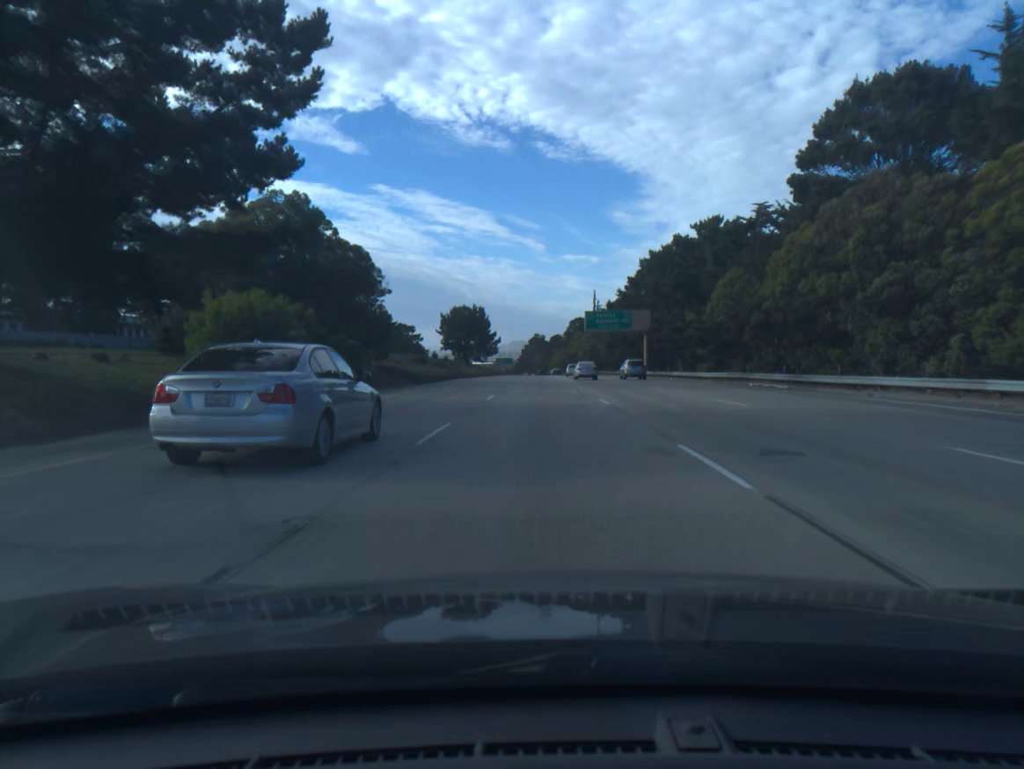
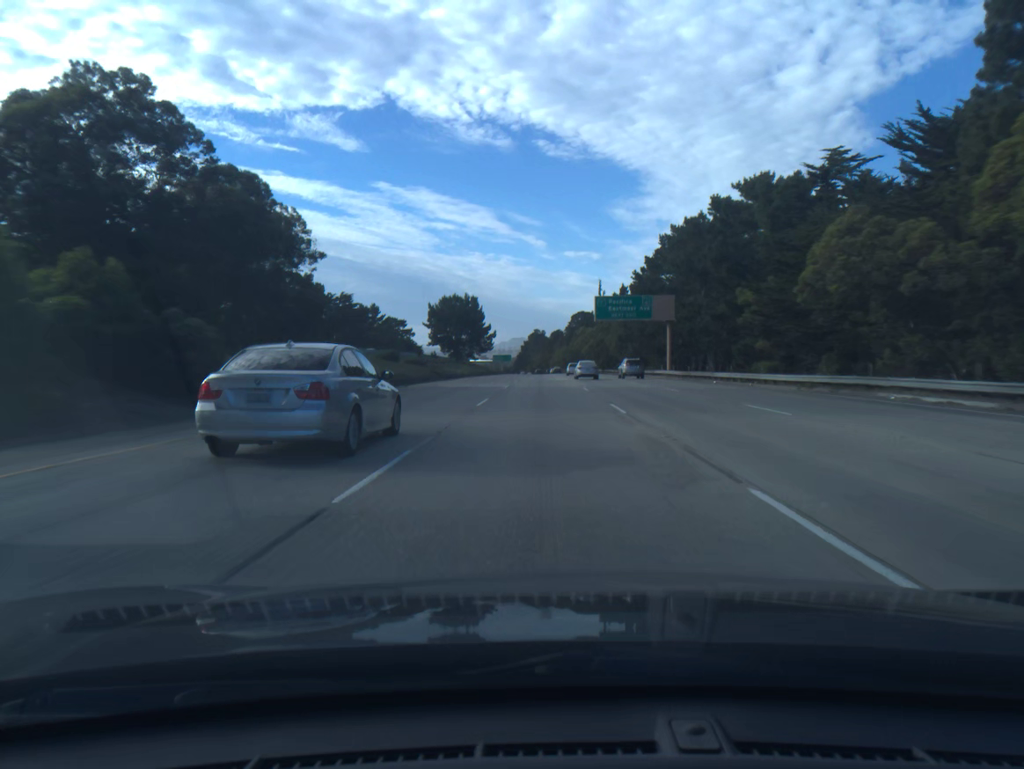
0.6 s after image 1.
(0.0, +18.4) m; 0°
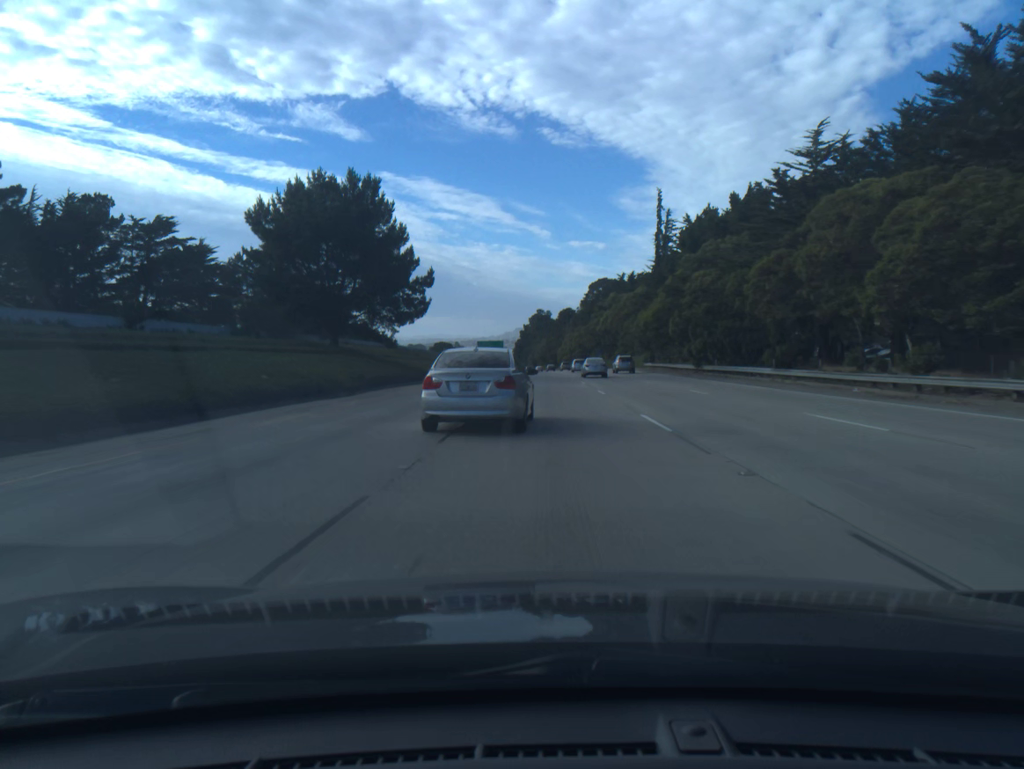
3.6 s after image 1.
(-0.1, +92.4) m; 0°
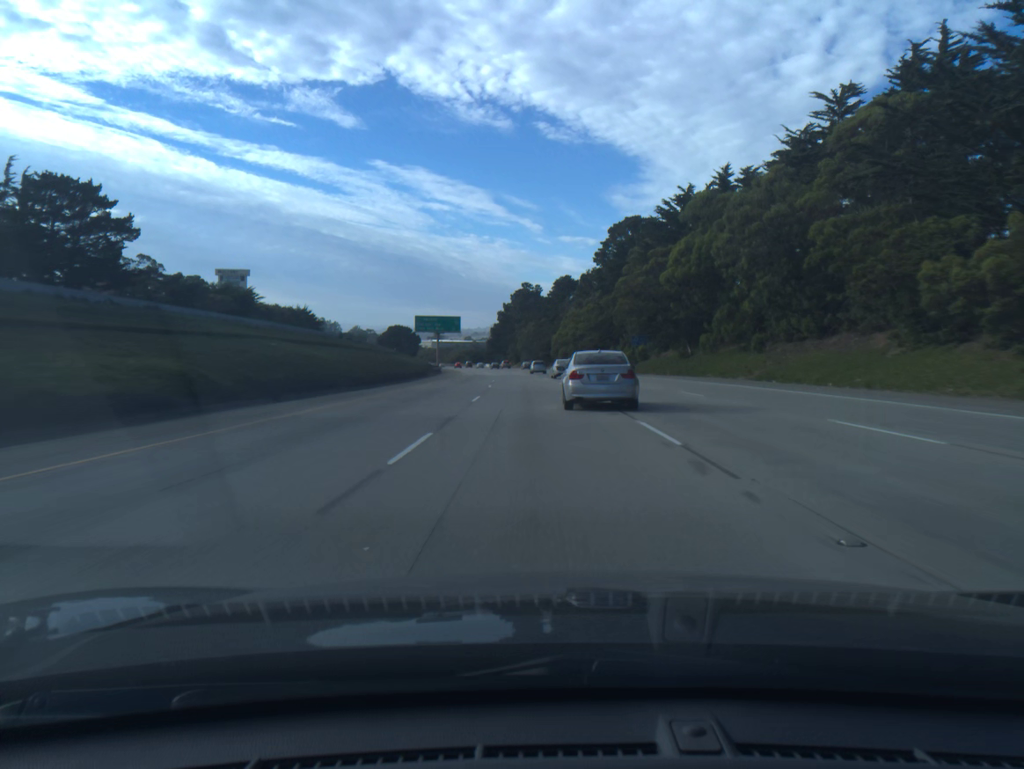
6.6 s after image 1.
(+0.4, +90.1) m; +1°
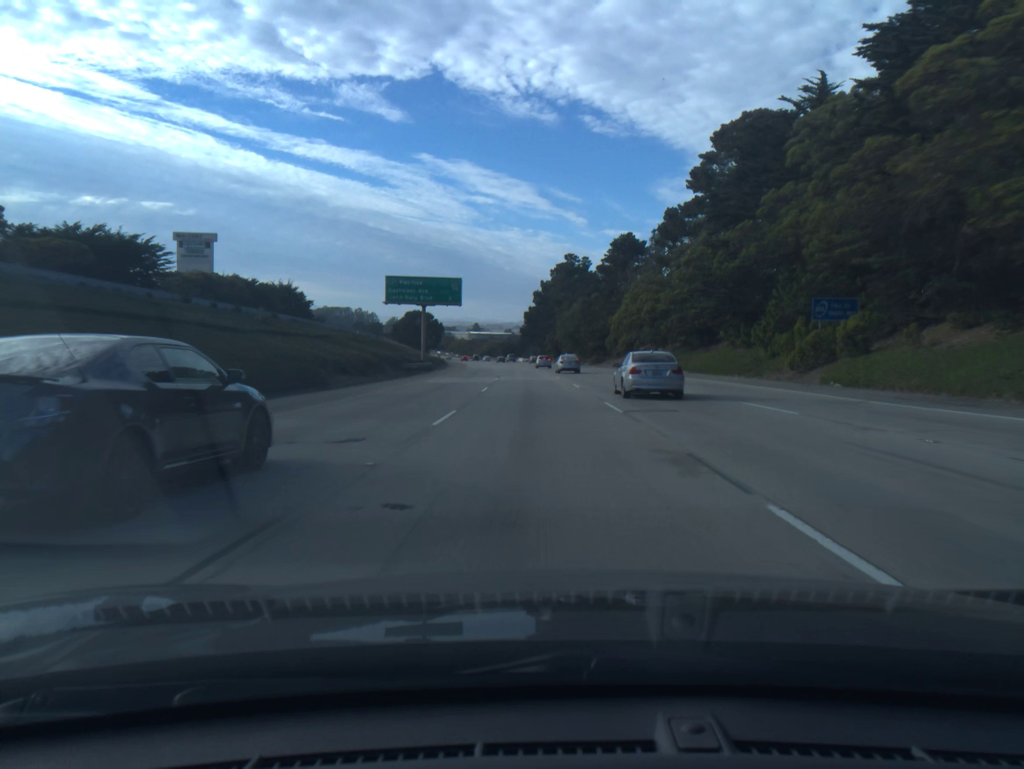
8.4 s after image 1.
(-1.2, +52.2) m; -3°
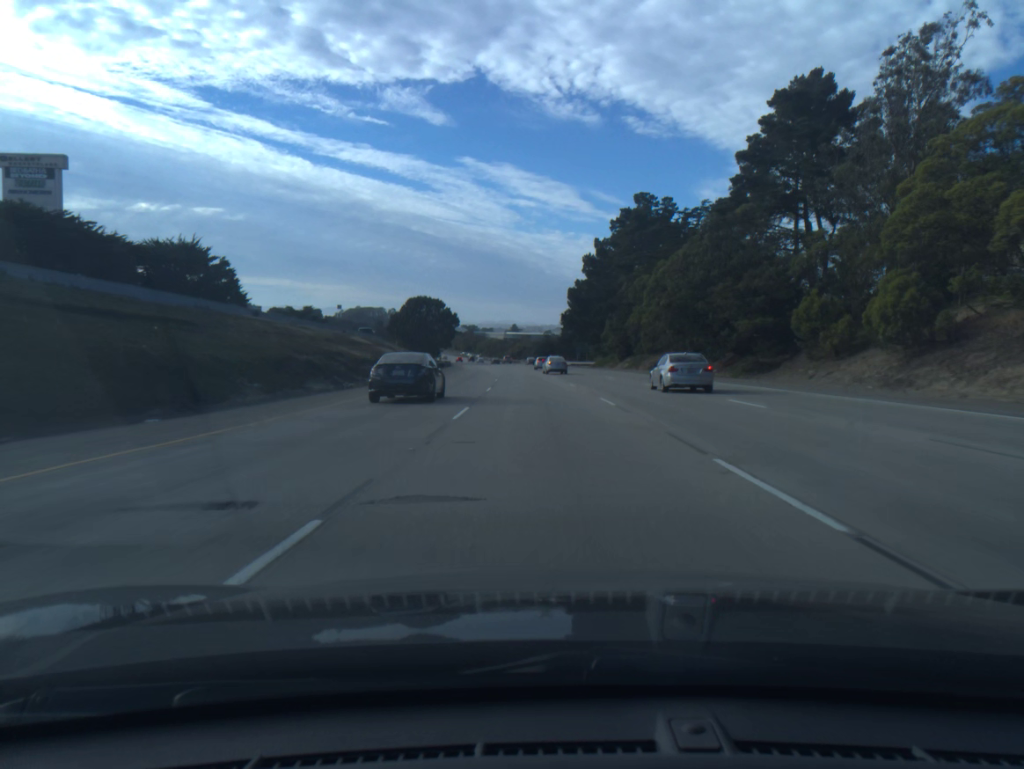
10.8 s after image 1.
(-2.1, +70.1) m; -3°
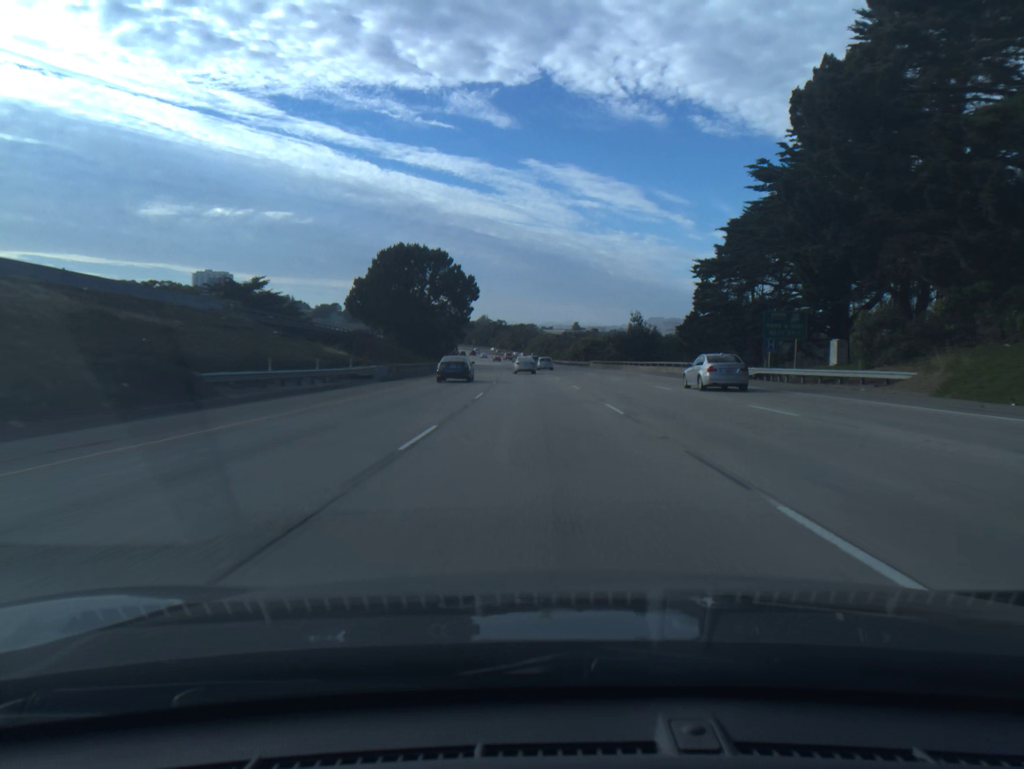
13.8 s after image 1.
(-3.4, +90.2) m; -4°
